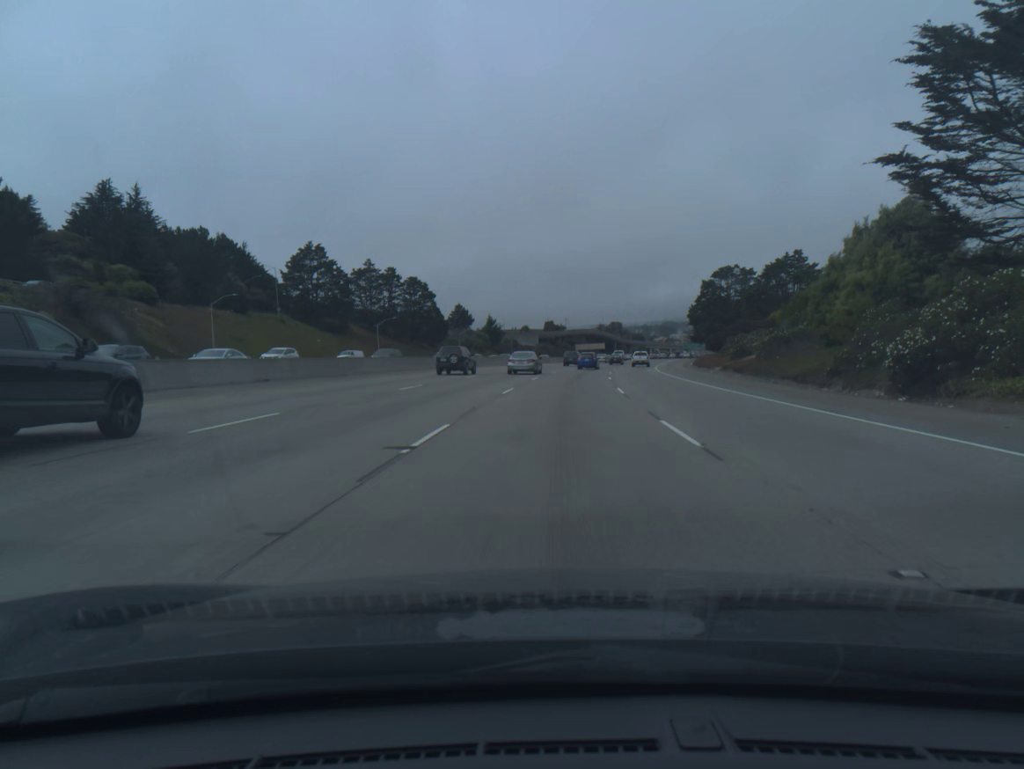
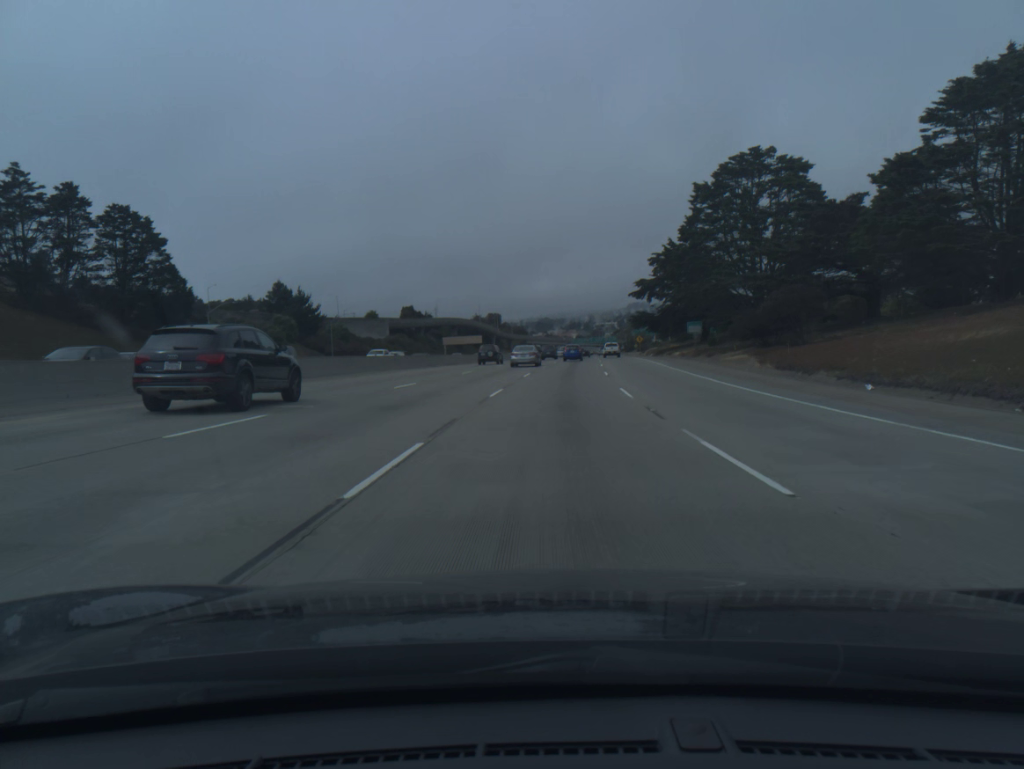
(+6.7, +87.7) m; +9°
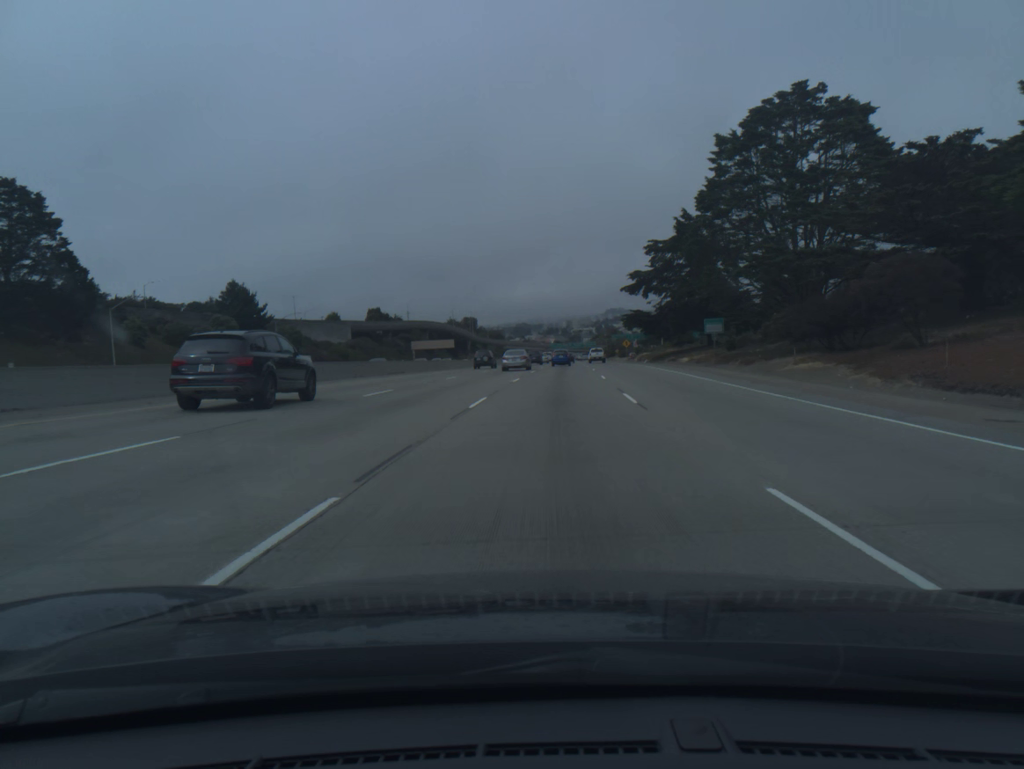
(+0.3, +17.7) m; +2°
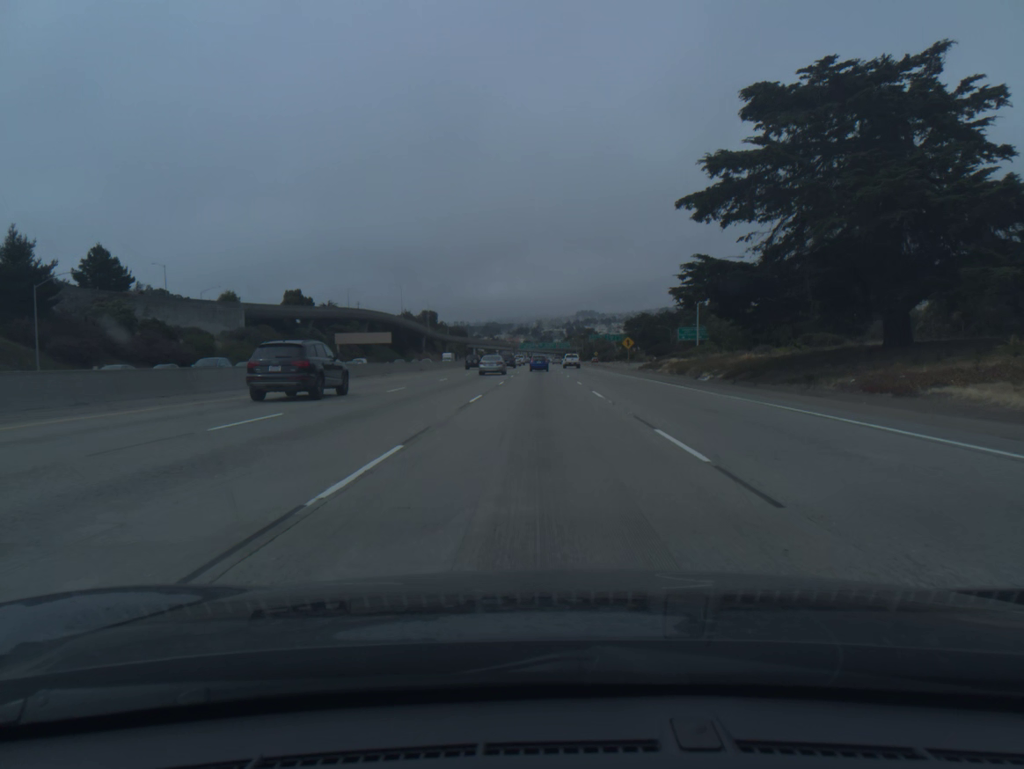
(+1.4, +53.1) m; +2°
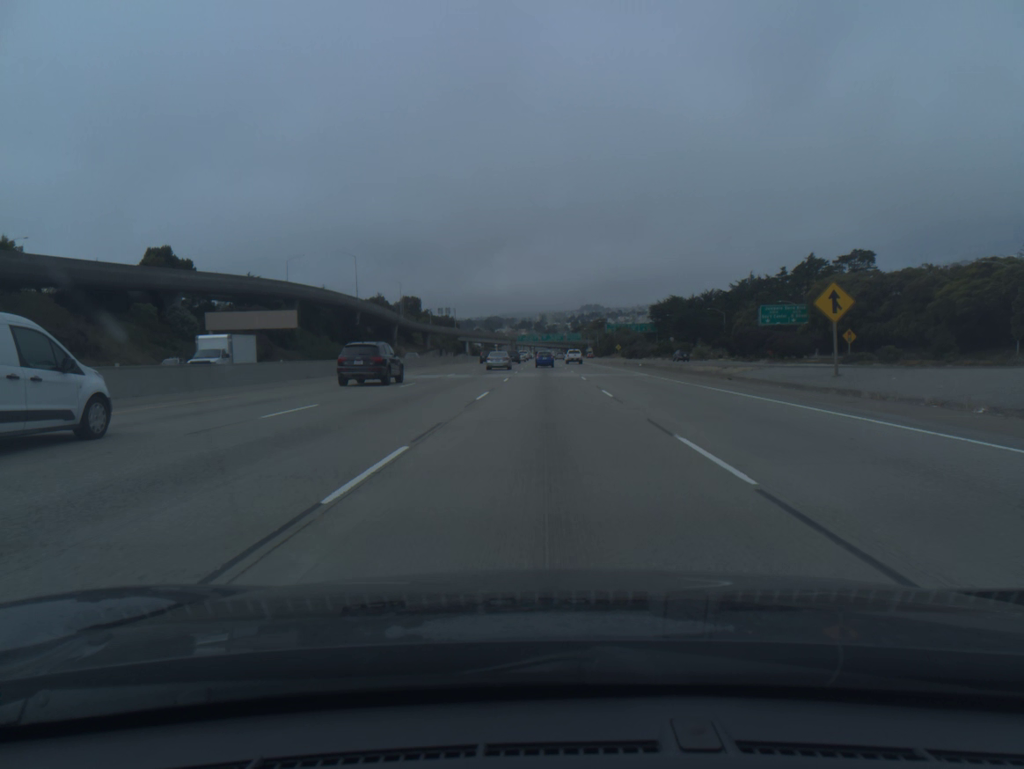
(-0.2, +71.2) m; 0°
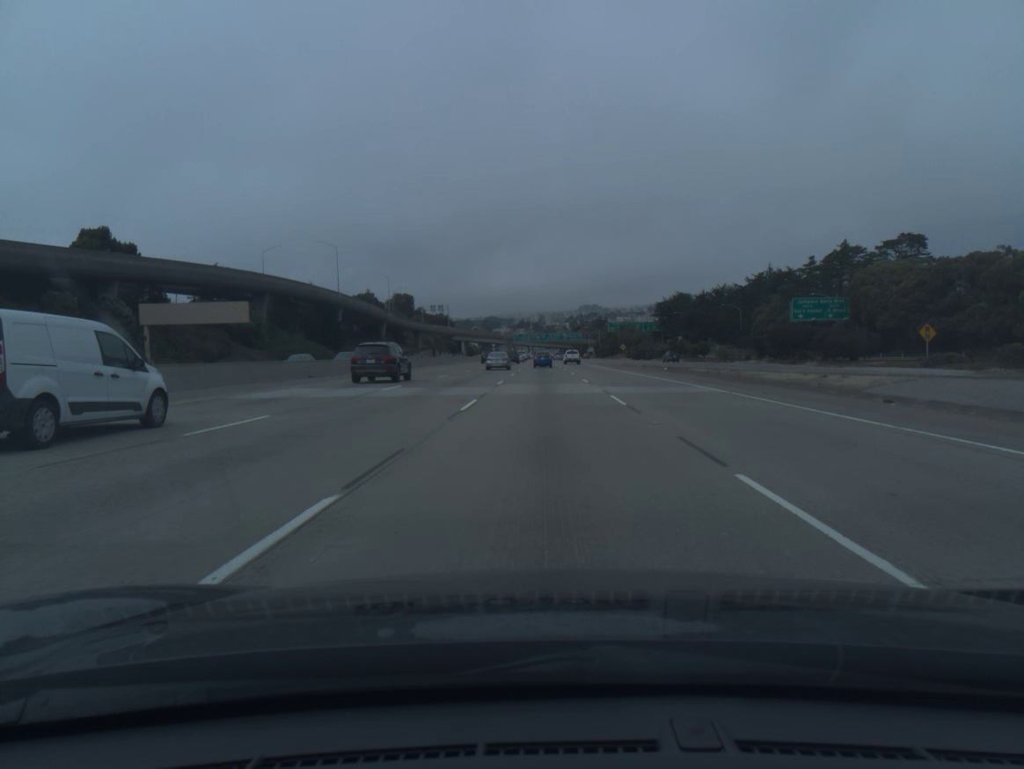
(0.0, +17.9) m; 0°
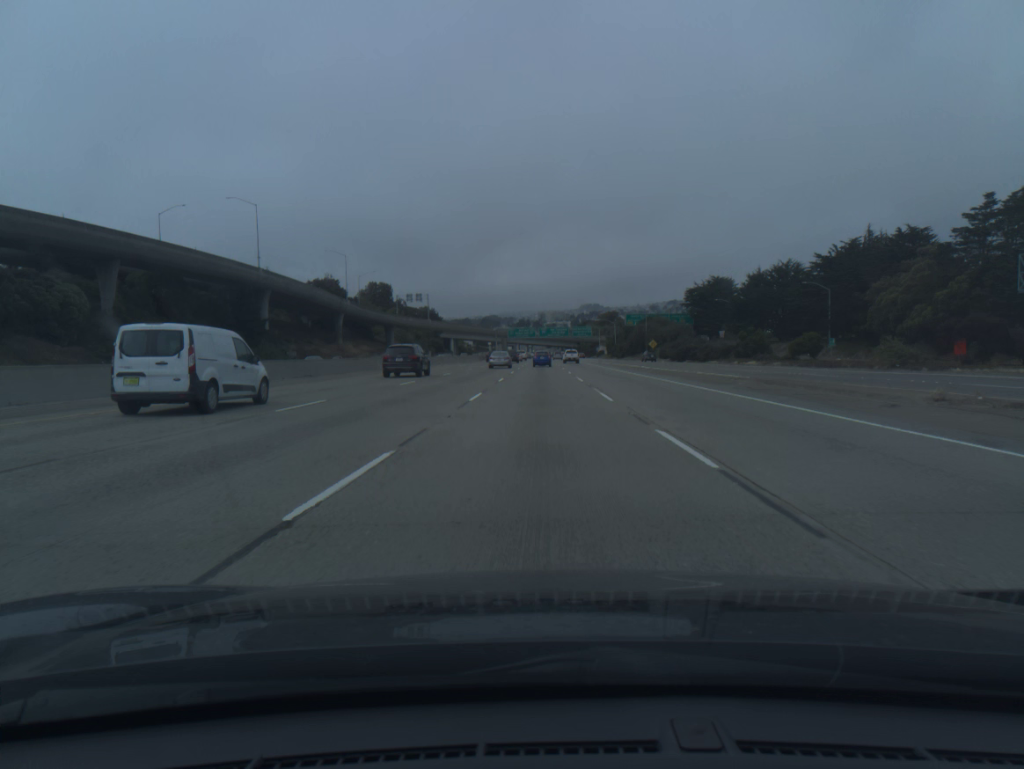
(0.0, +54.0) m; 0°
